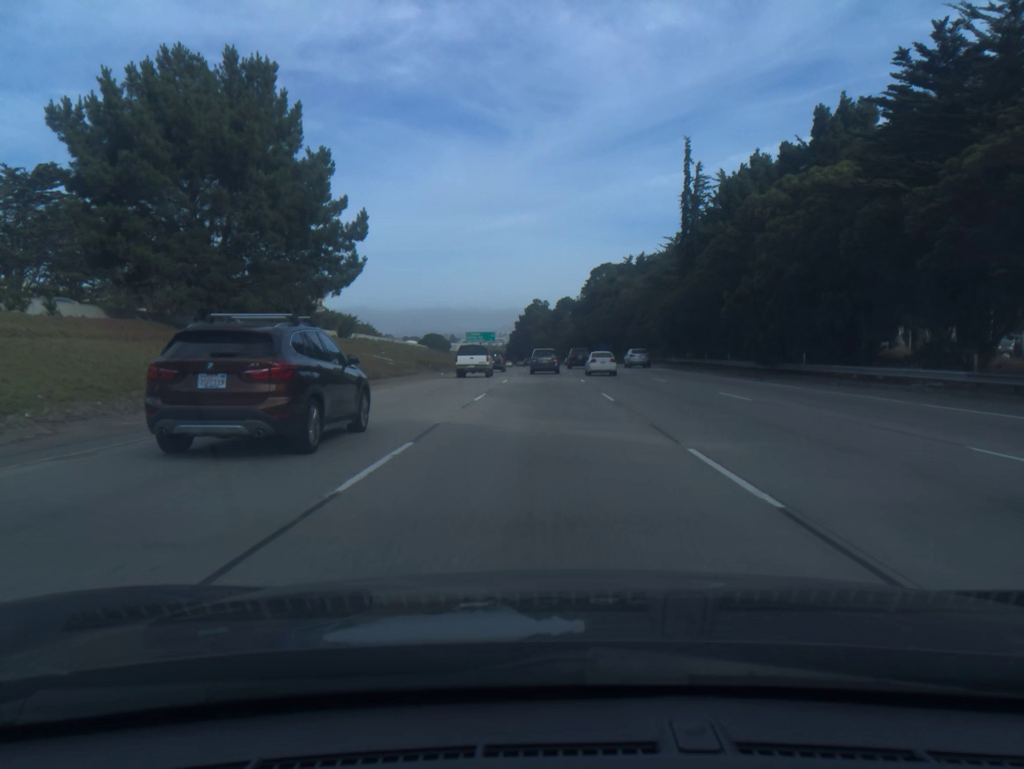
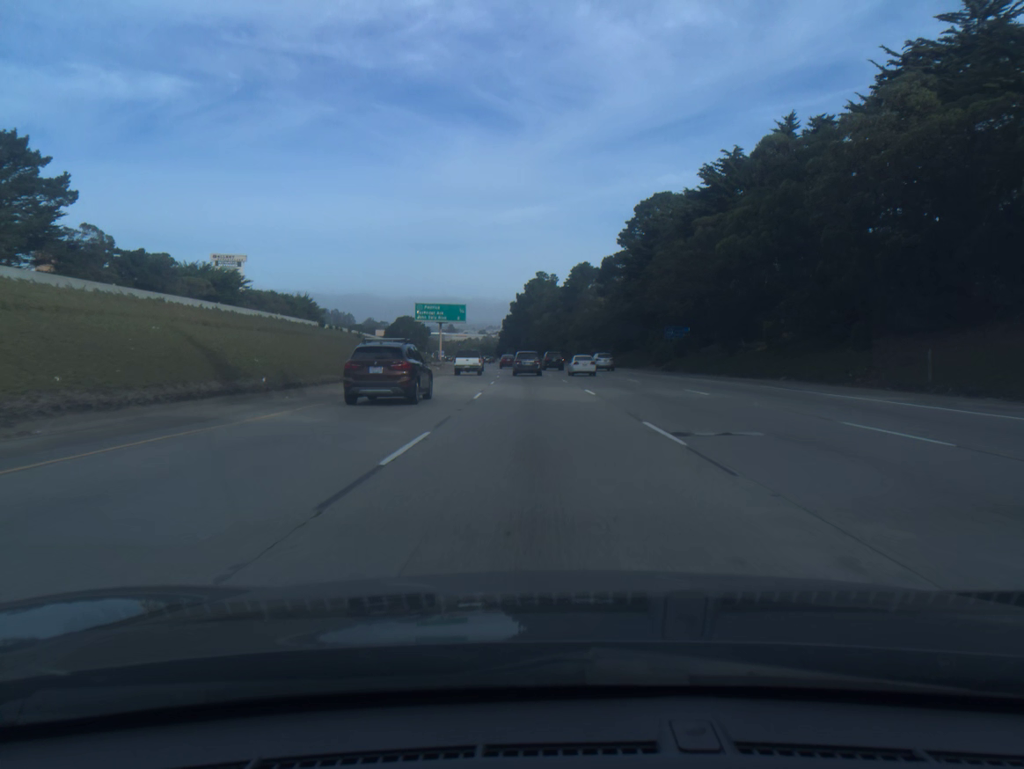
(-0.1, +83.3) m; 0°
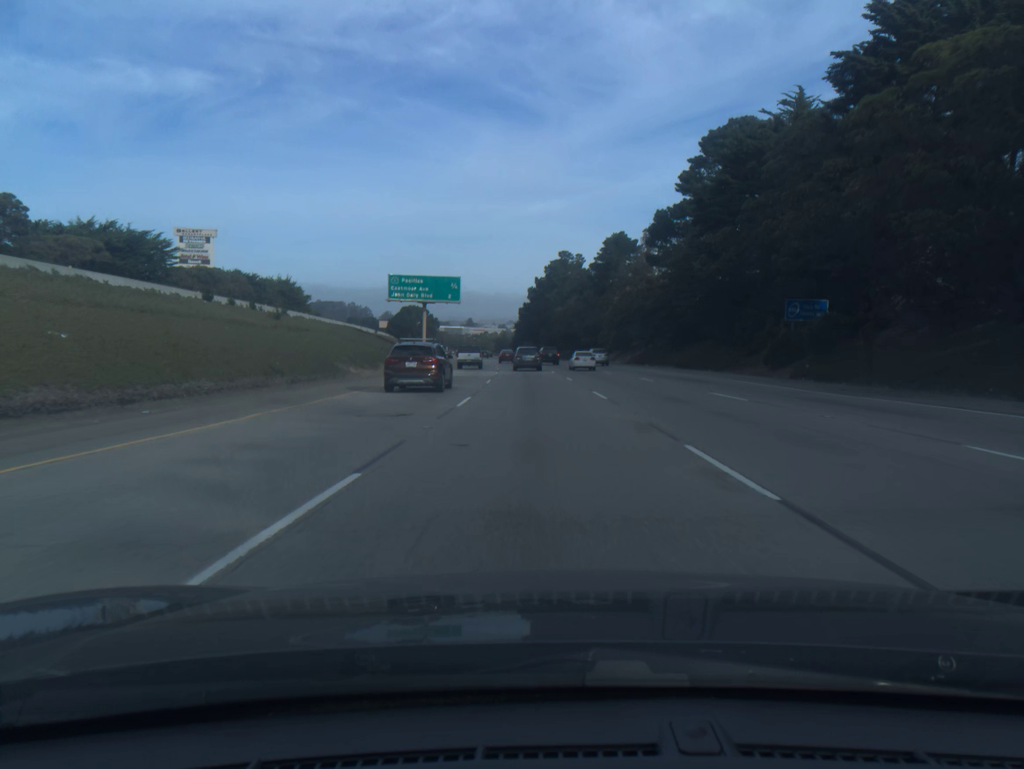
(-0.4, +33.4) m; -1°
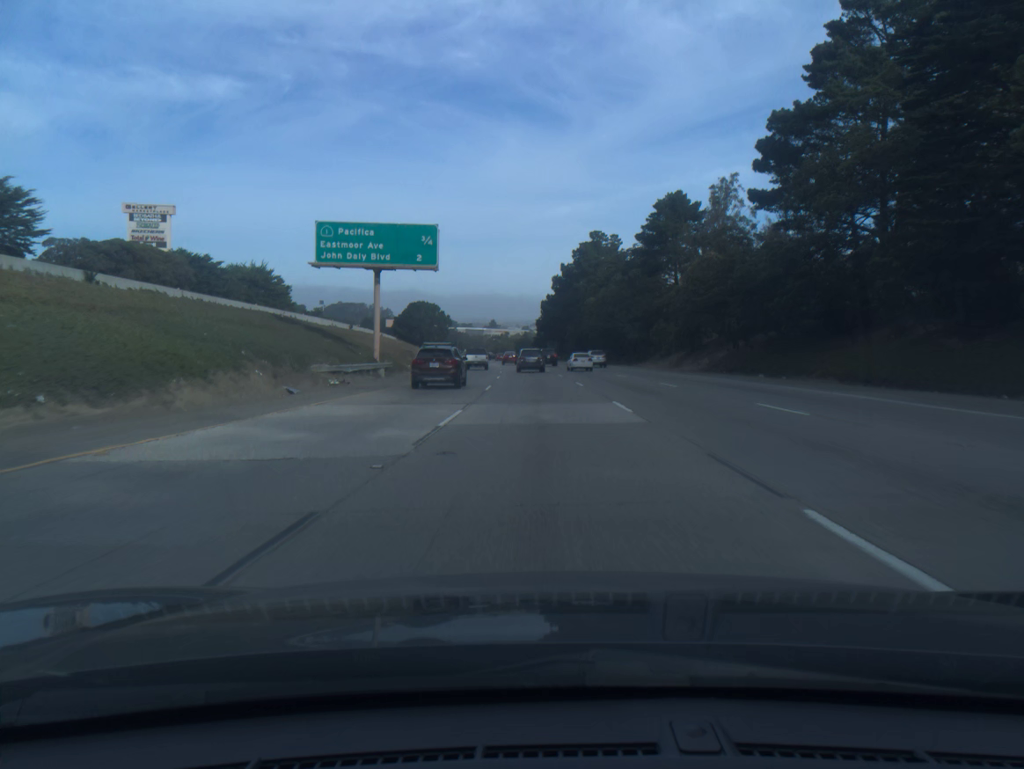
(-0.5, +33.4) m; -2°
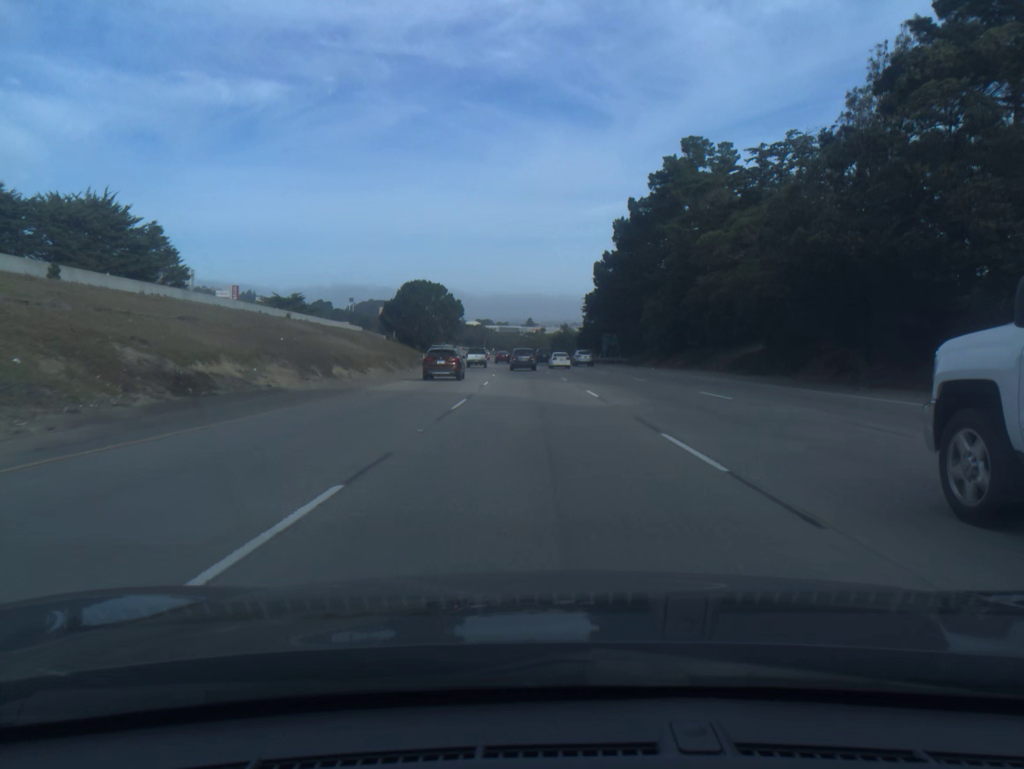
(-1.6, +67.3) m; -3°
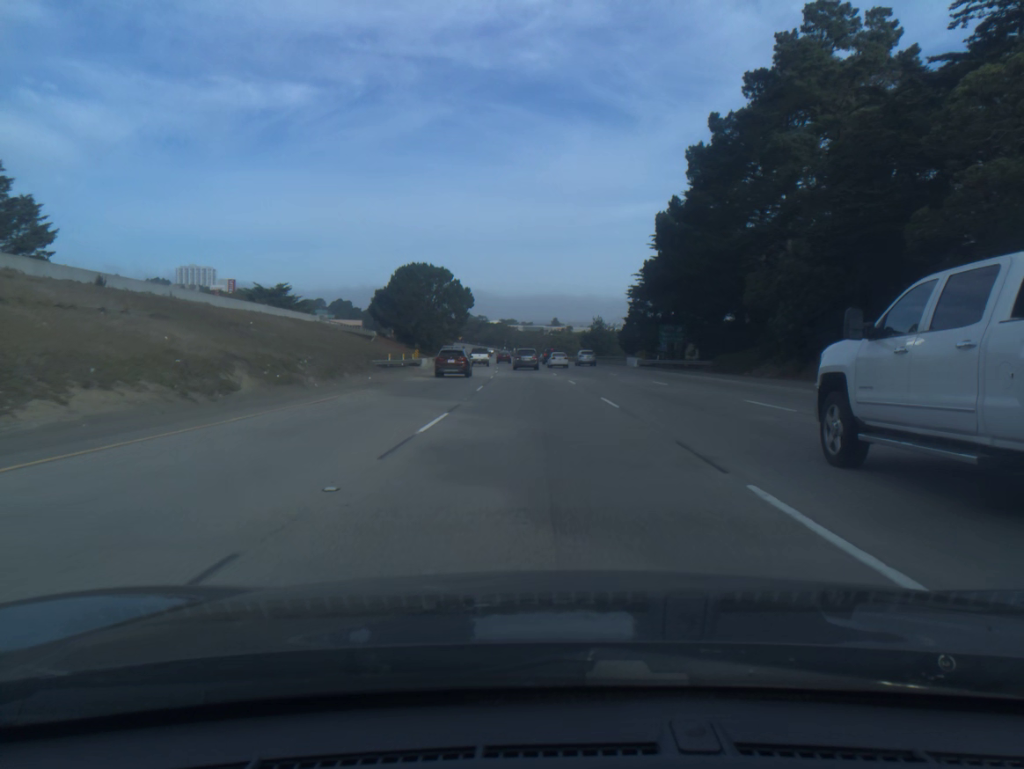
(-0.5, +34.0) m; -2°
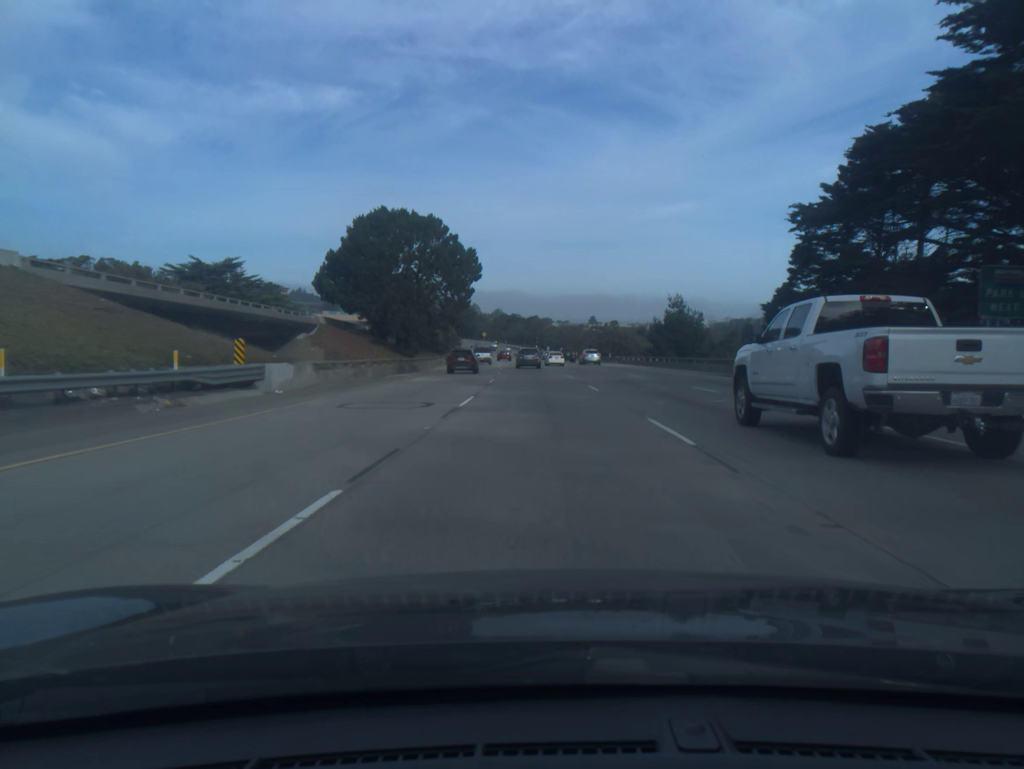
(-1.2, +51.4) m; -3°
